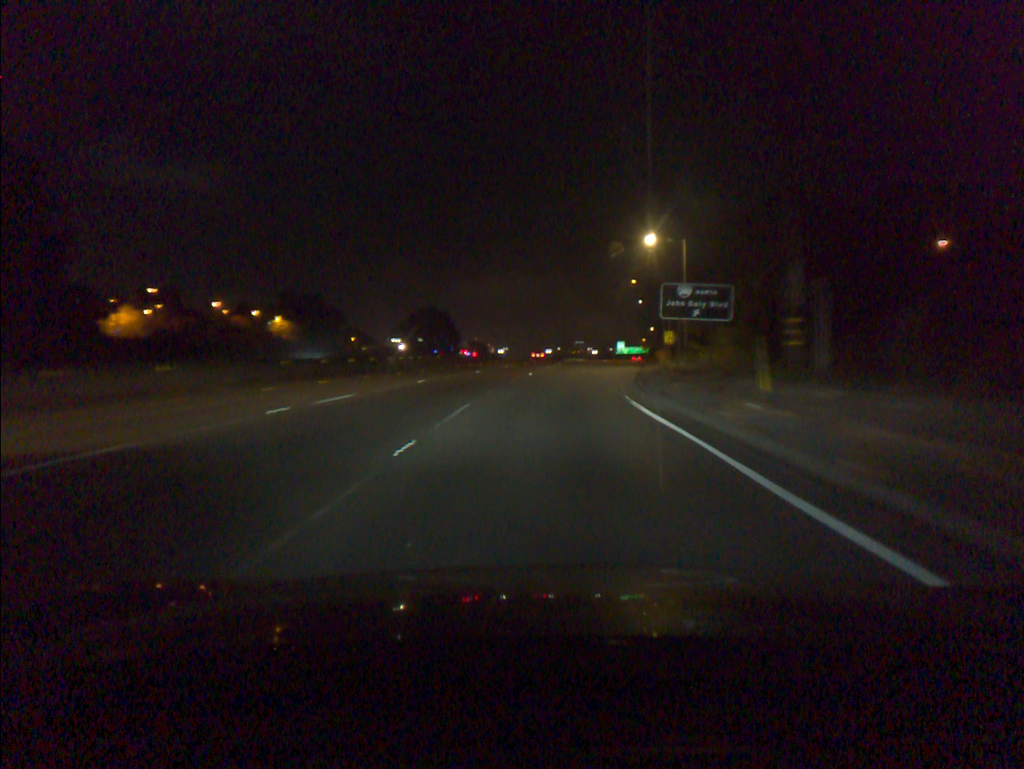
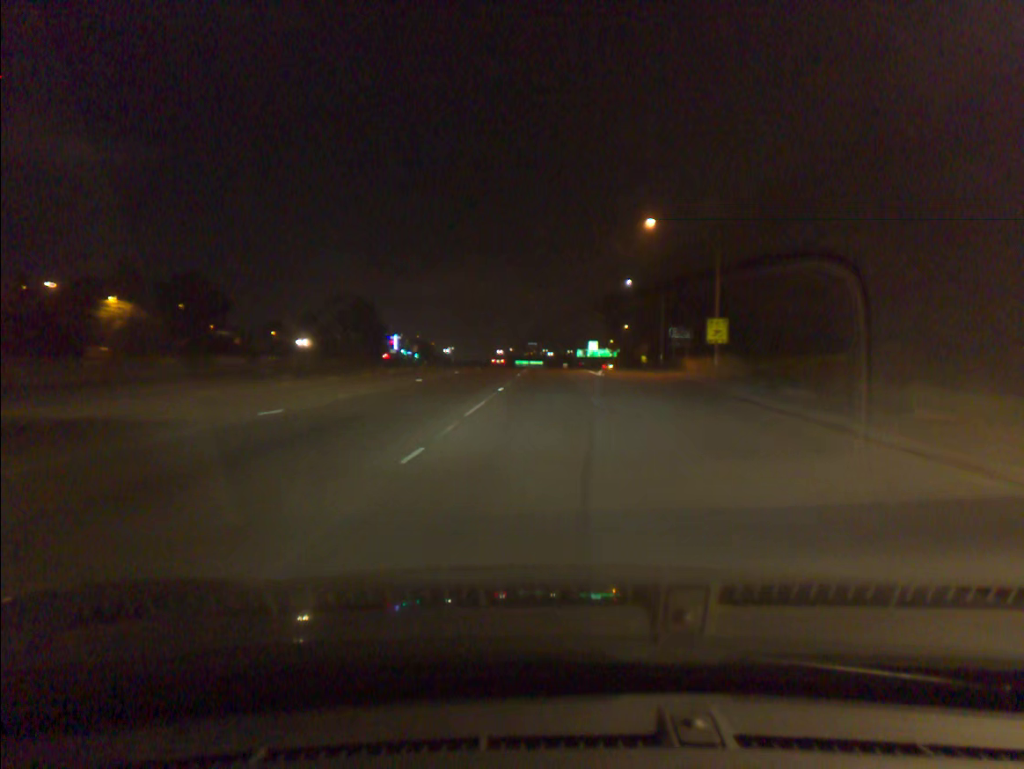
(+1.3, +46.1) m; +3°
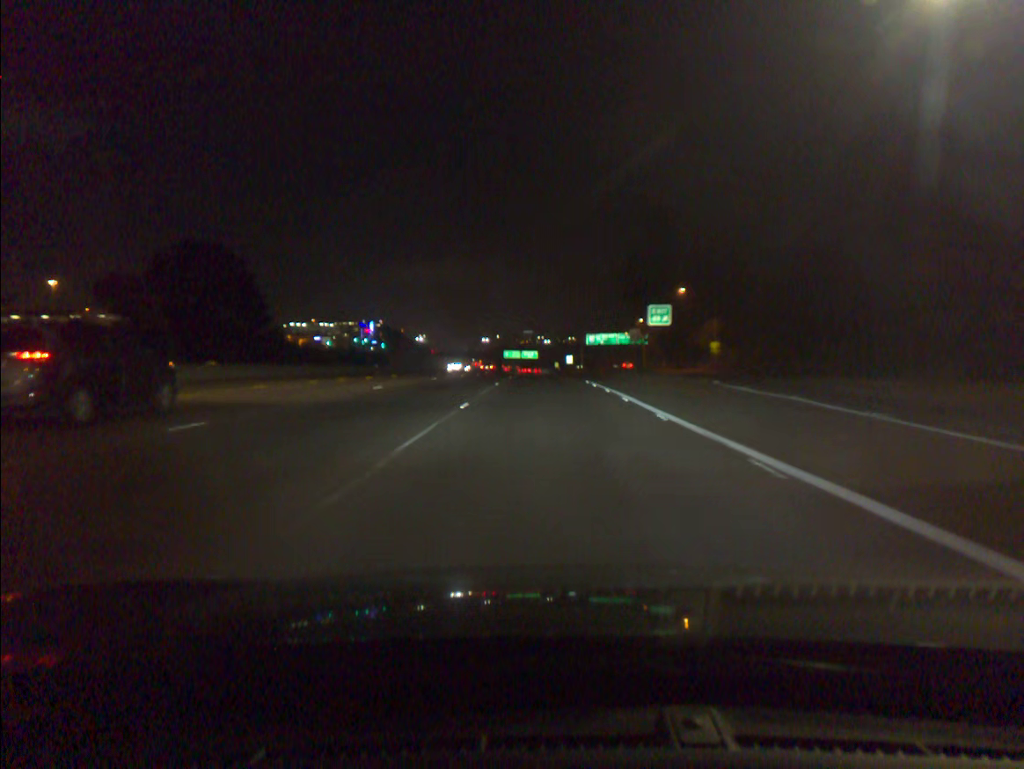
(+0.6, +77.5) m; 0°
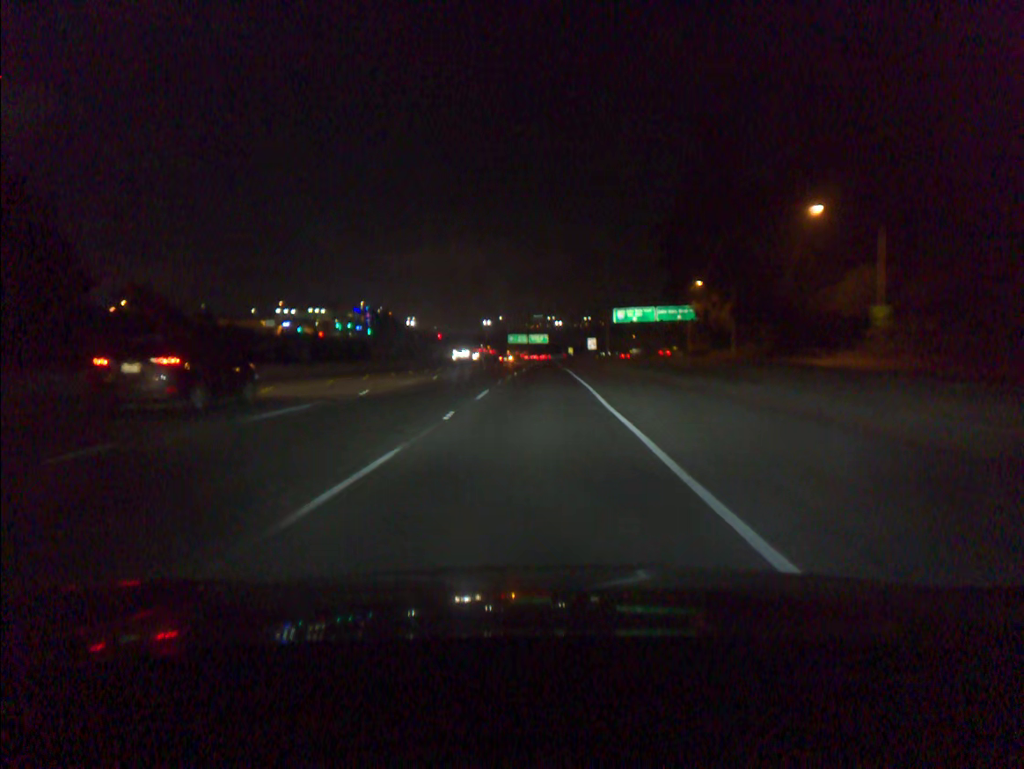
(-0.1, +47.3) m; -1°
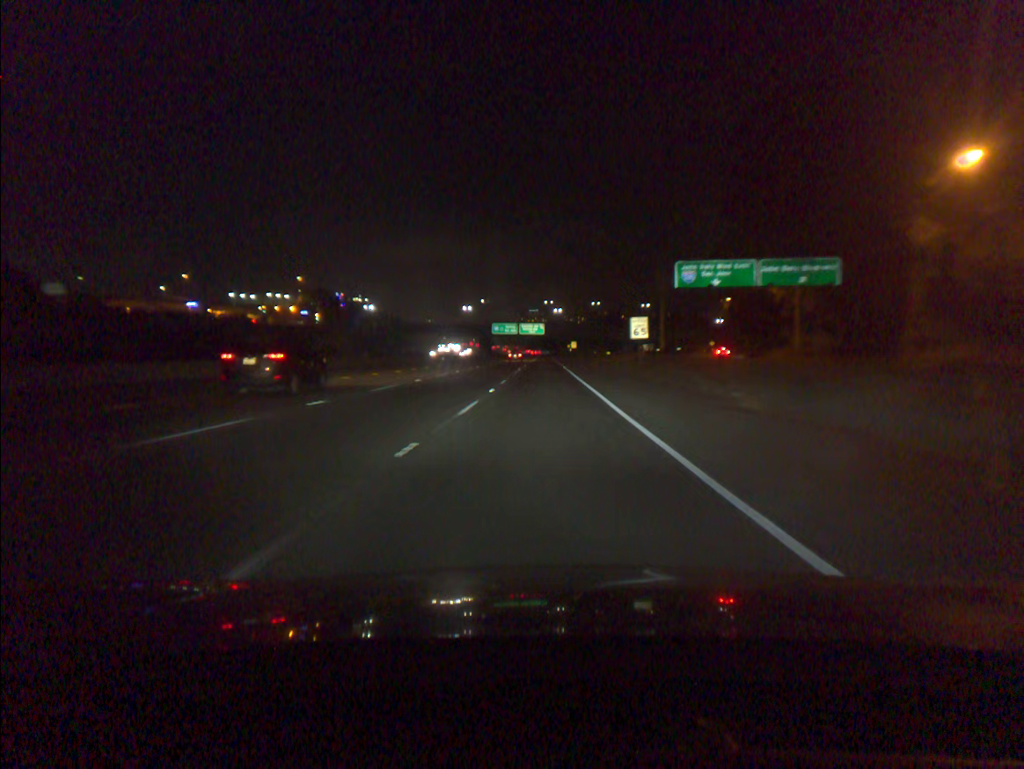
(-0.1, +64.2) m; 0°
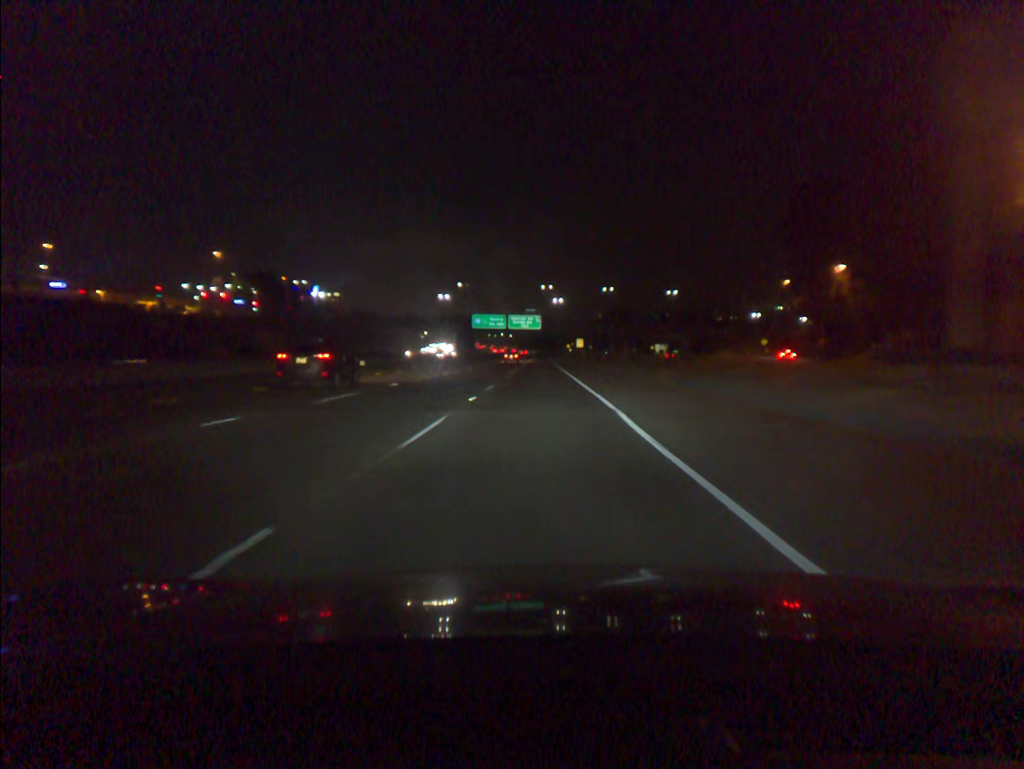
(+0.1, +49.4) m; 0°
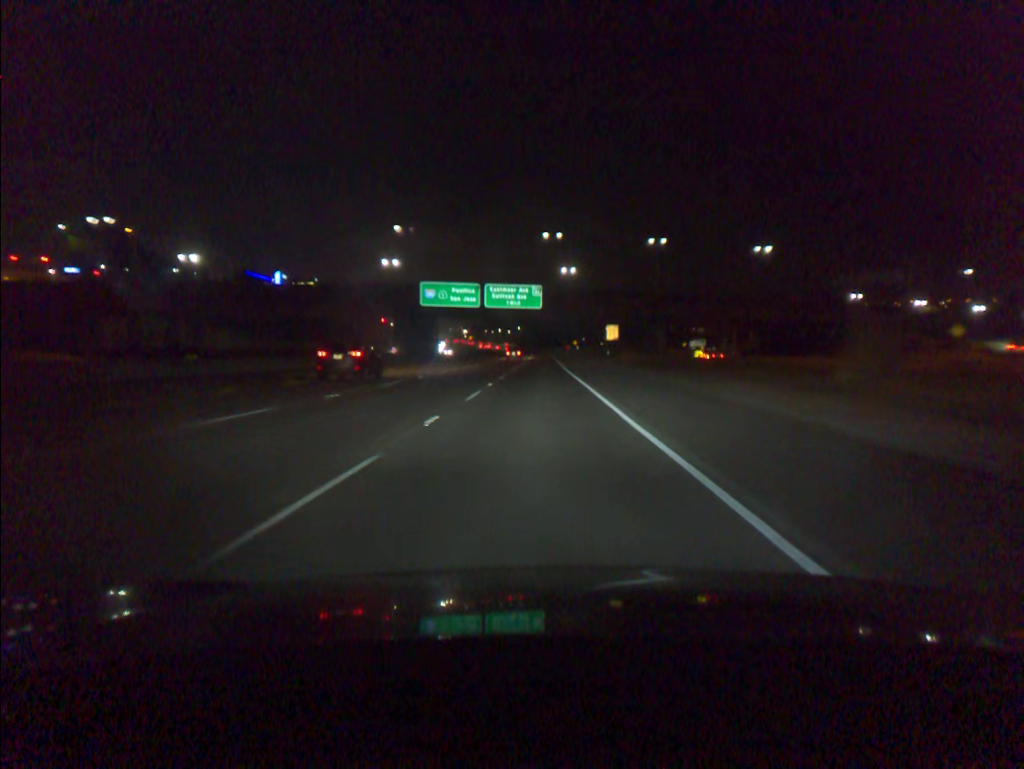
(-0.1, +67.8) m; 0°
